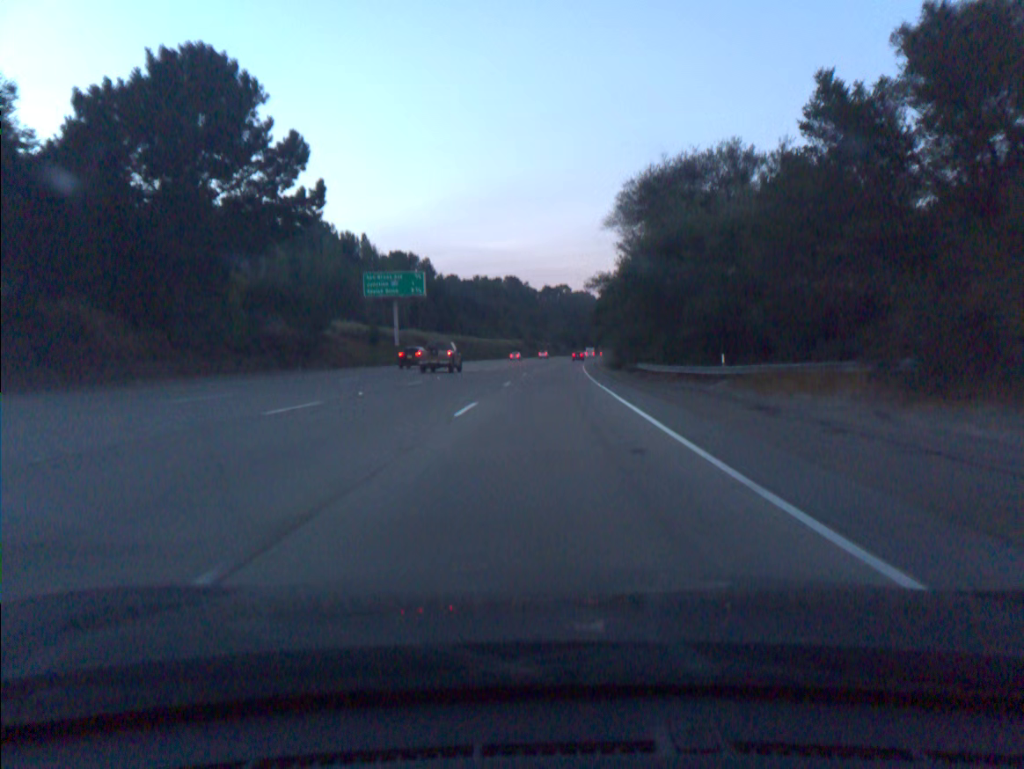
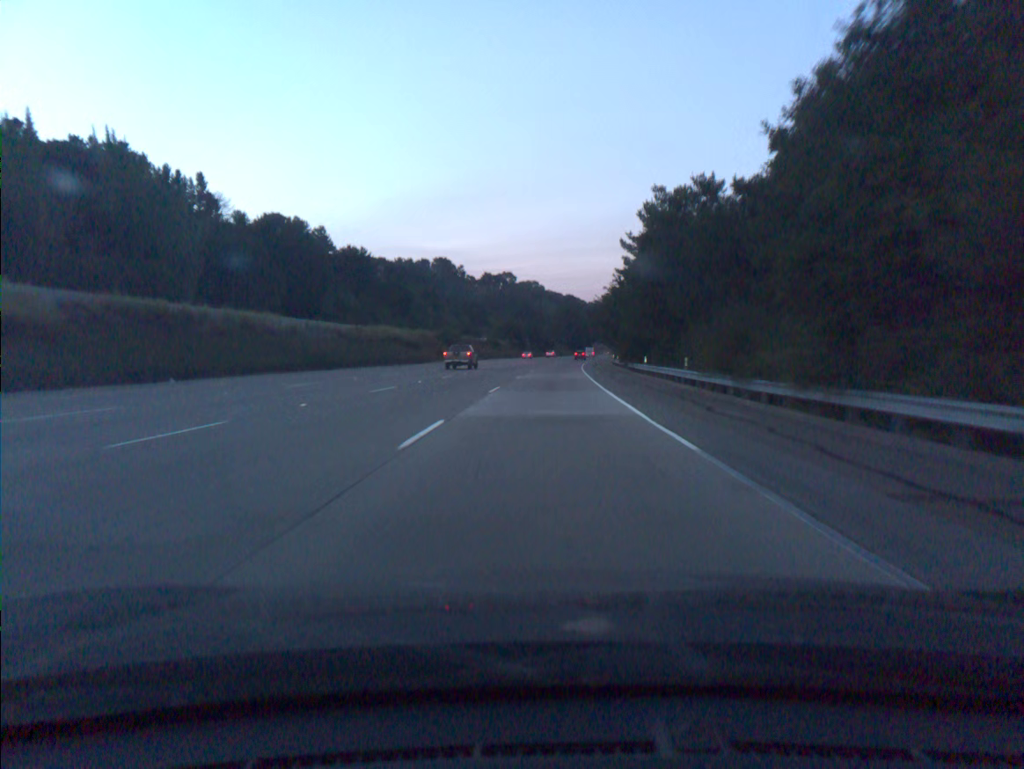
(+3.3, +92.4) m; +4°
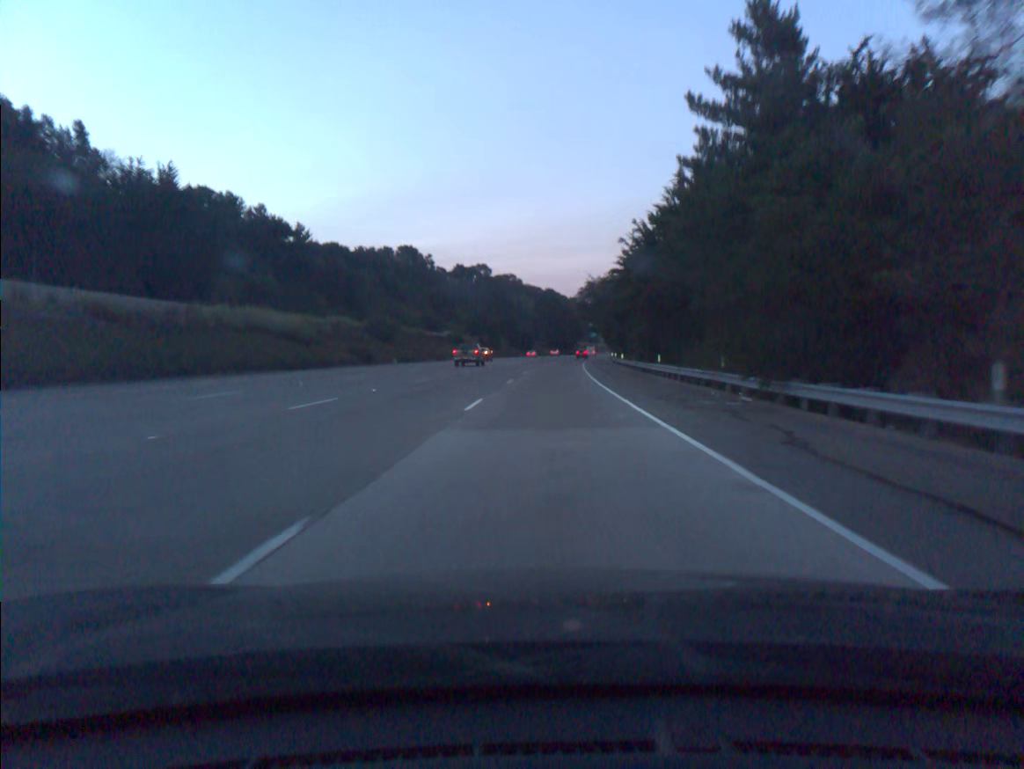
(+0.4, +37.0) m; +2°
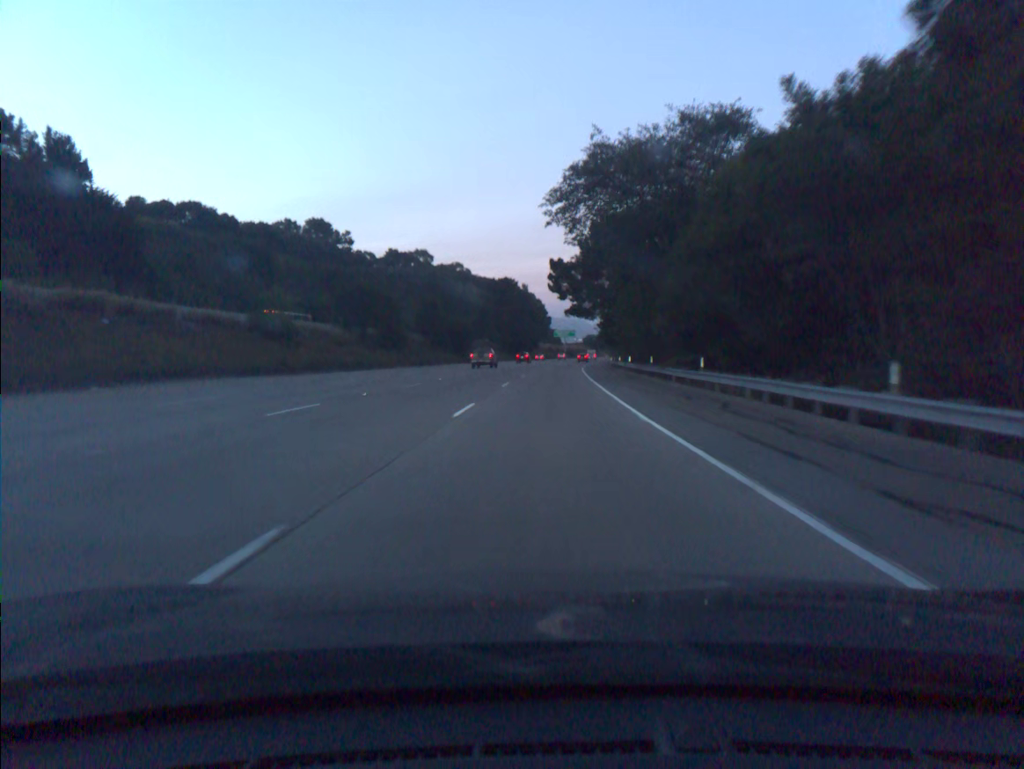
(+2.2, +73.7) m; +3°
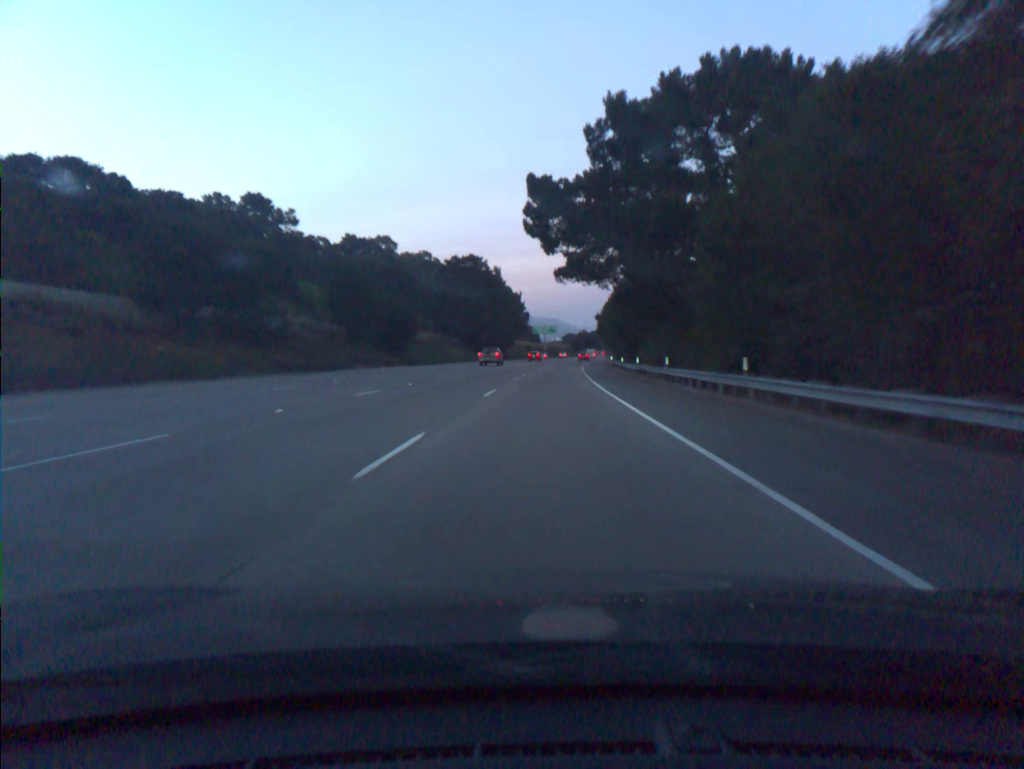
(+0.5, +36.8) m; +2°
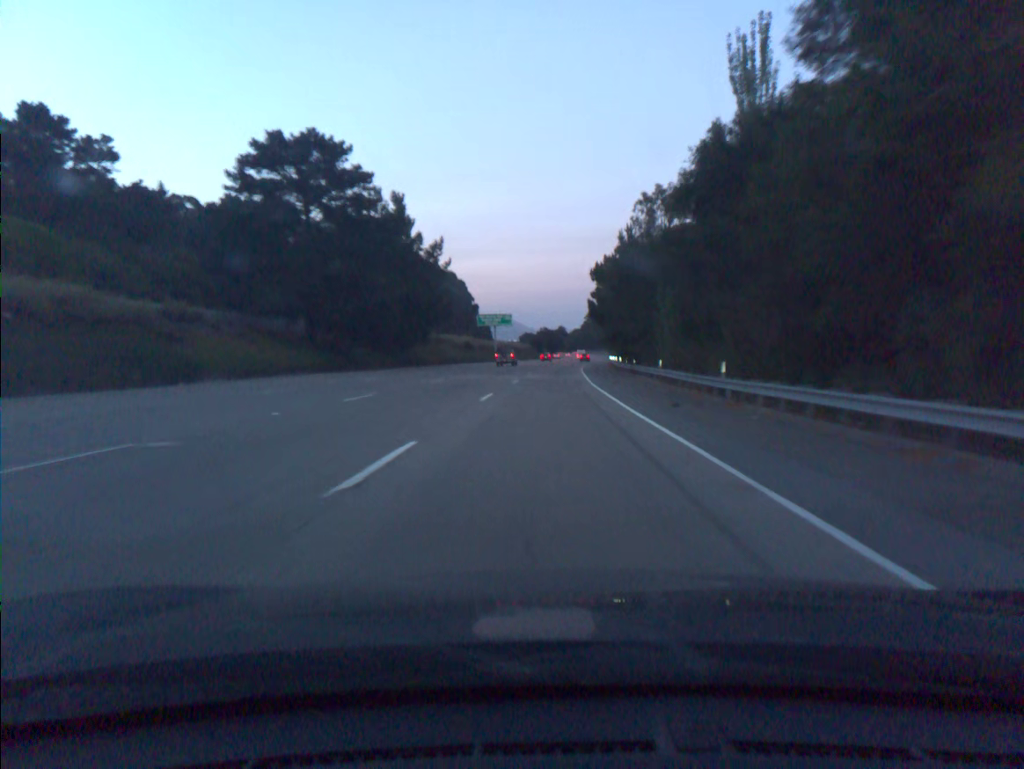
(+1.9, +73.5) m; +3°
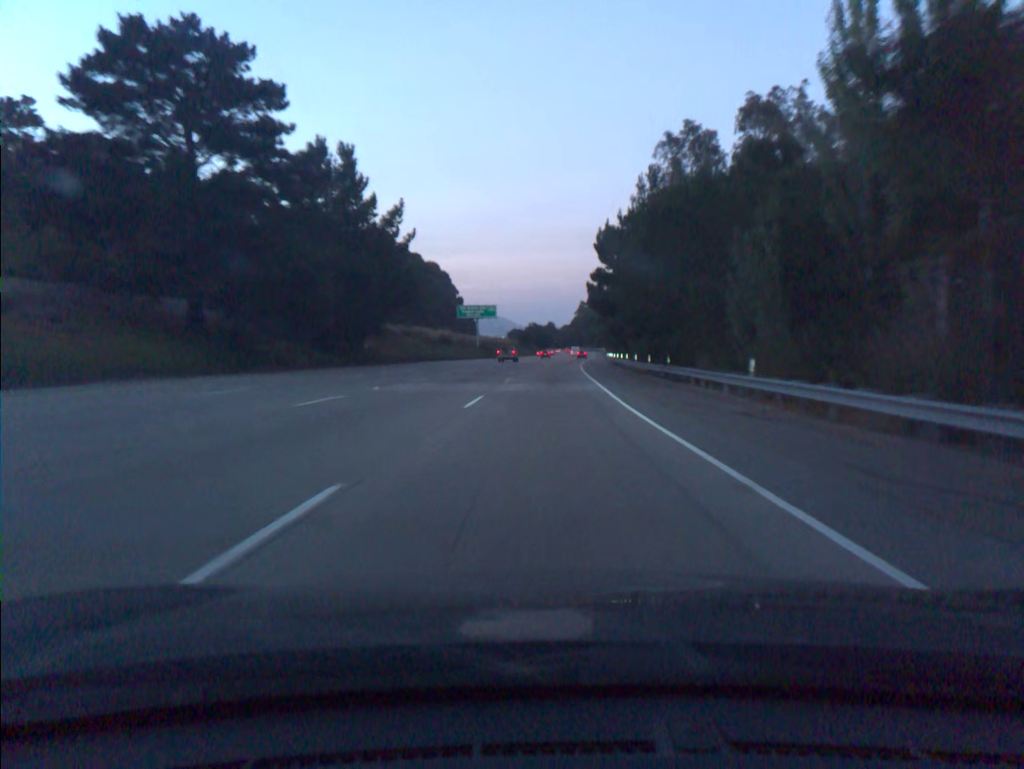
(+0.1, +18.5) m; +1°
